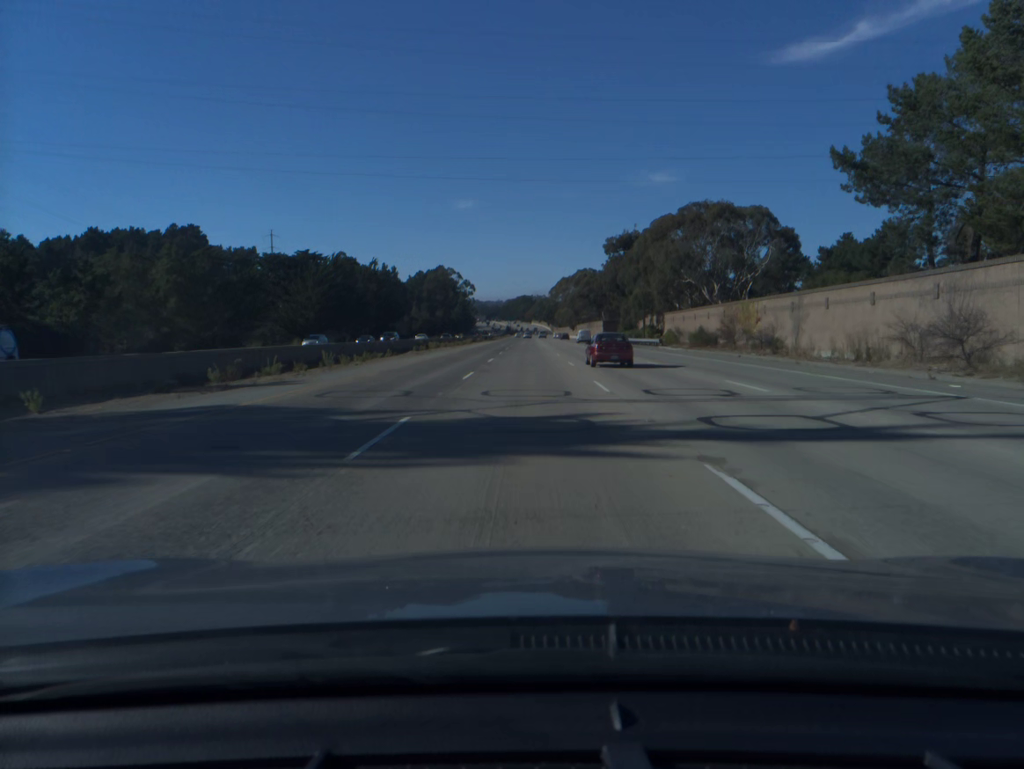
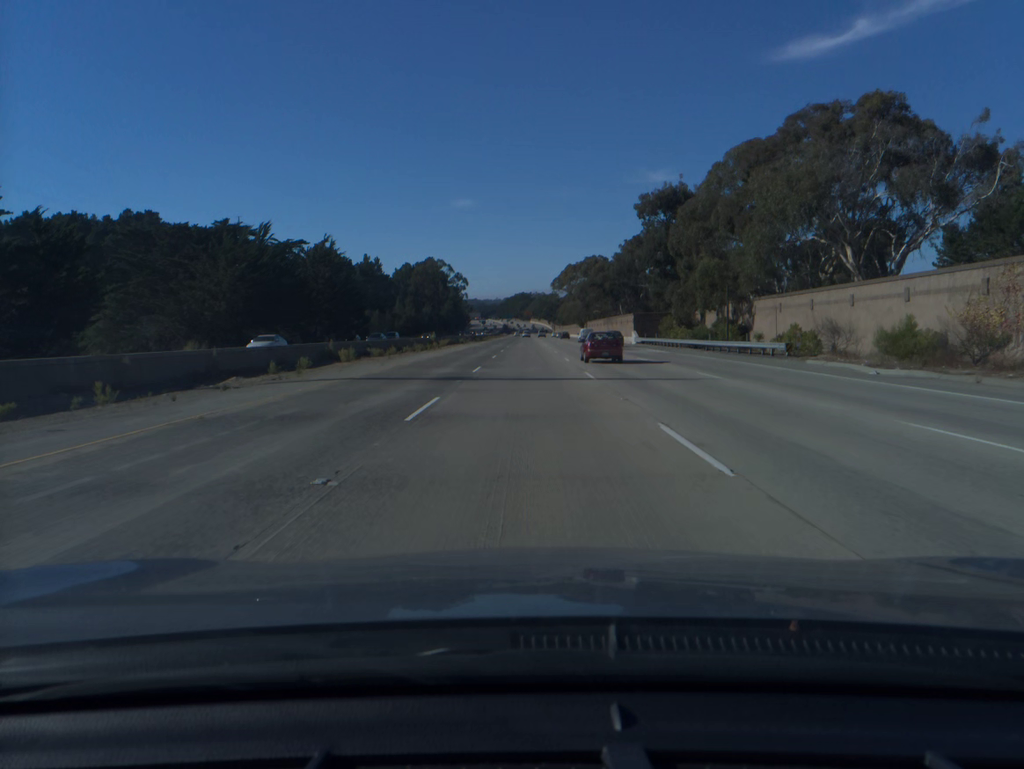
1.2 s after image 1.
(0.0, +40.0) m; 0°
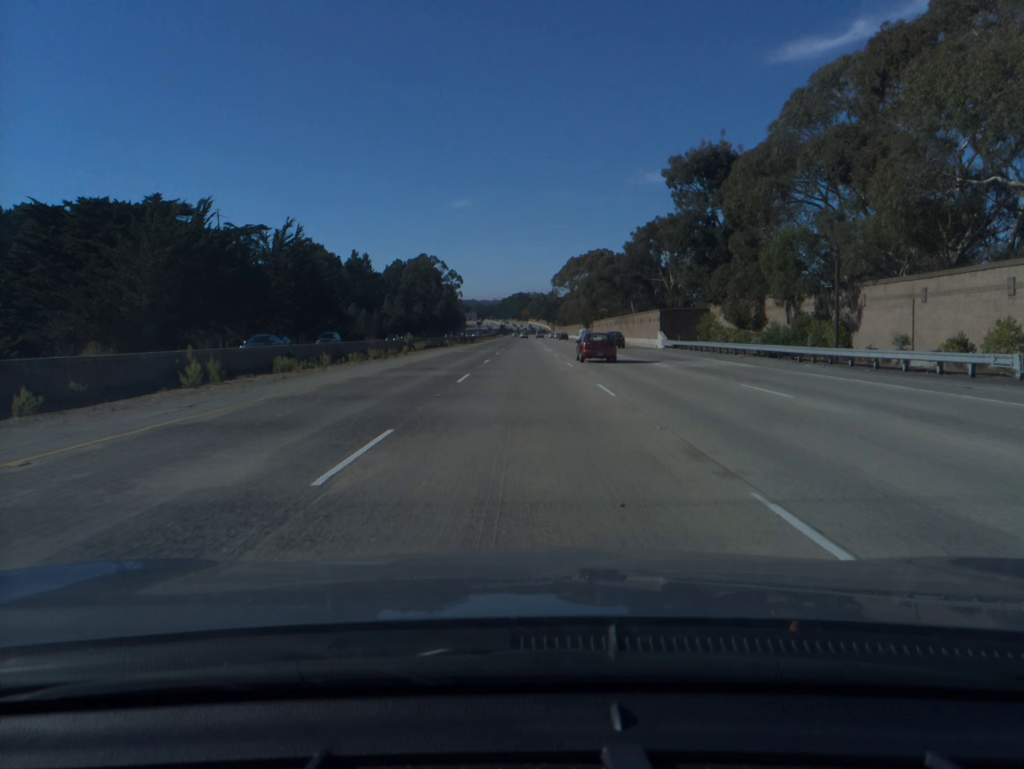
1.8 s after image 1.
(0.0, +20.0) m; 0°
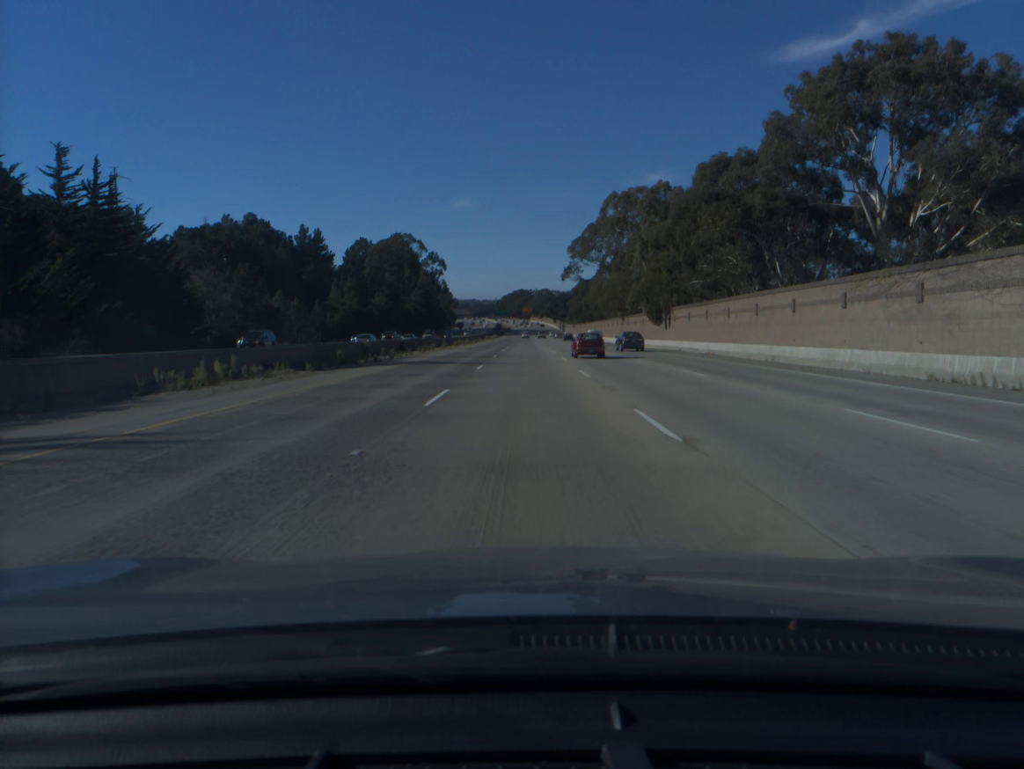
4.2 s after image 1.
(-0.1, +79.9) m; 0°
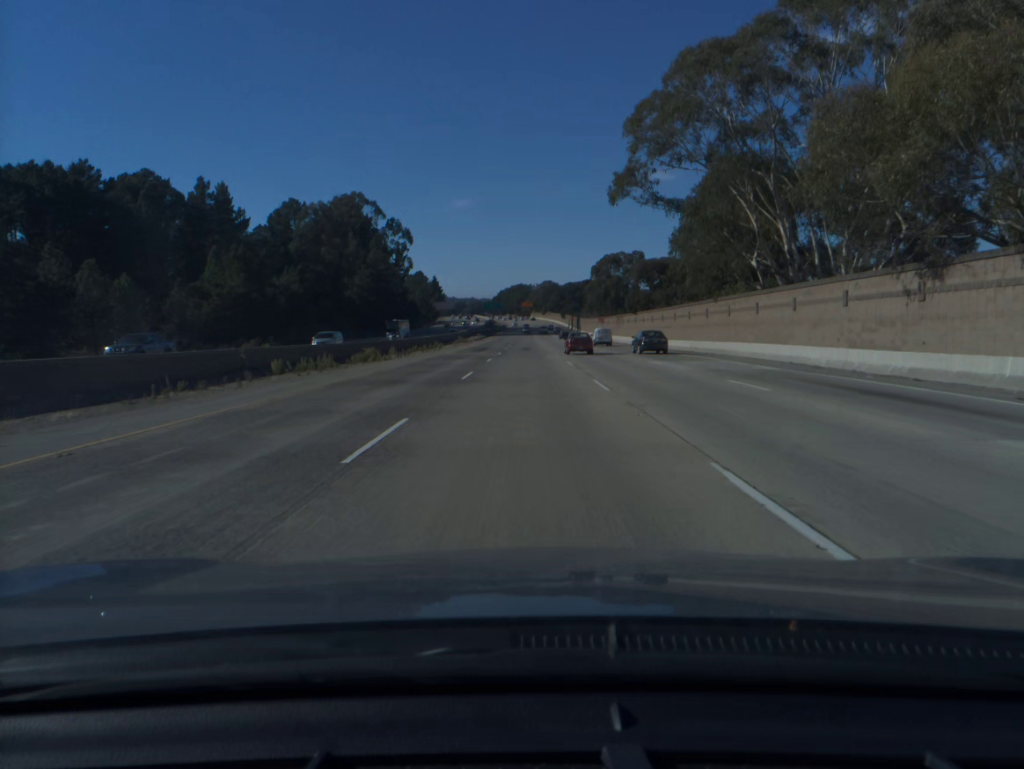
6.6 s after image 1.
(0.0, +79.4) m; 0°
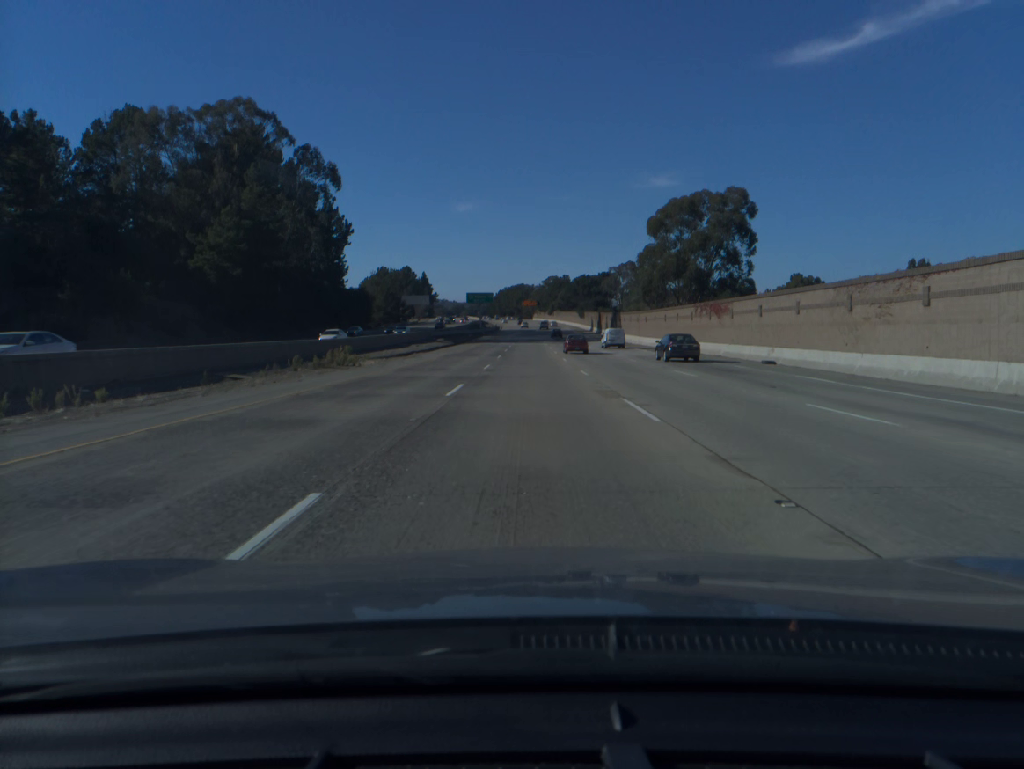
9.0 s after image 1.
(-0.2, +79.1) m; 0°
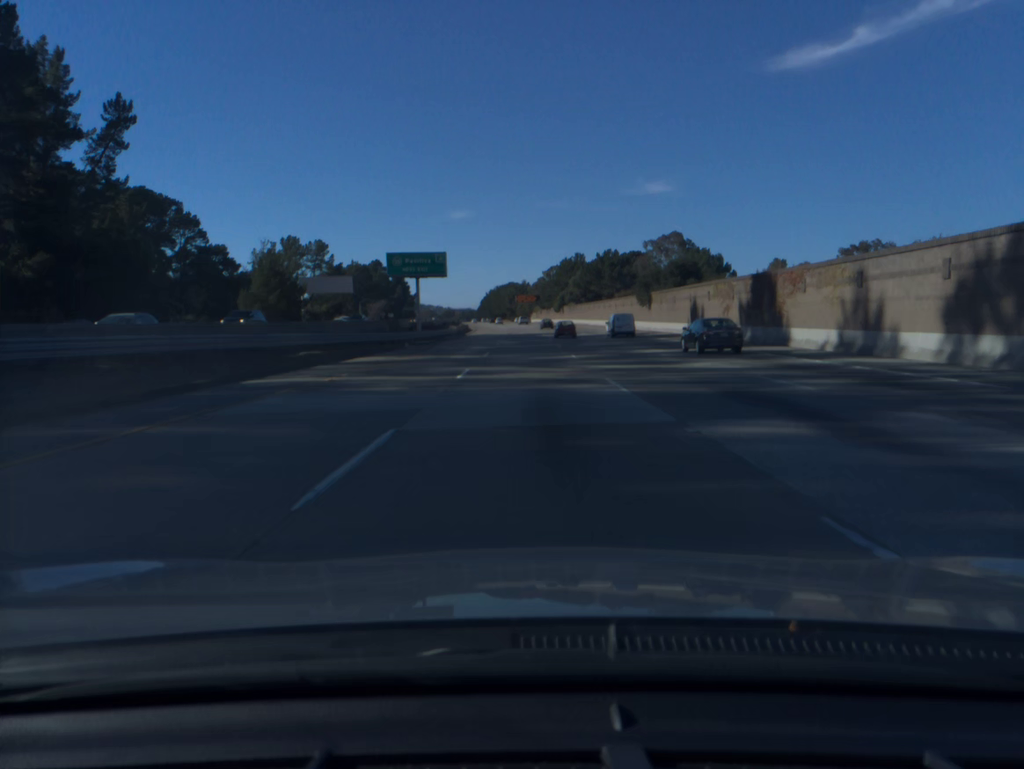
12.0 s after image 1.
(+0.3, +99.0) m; 0°
